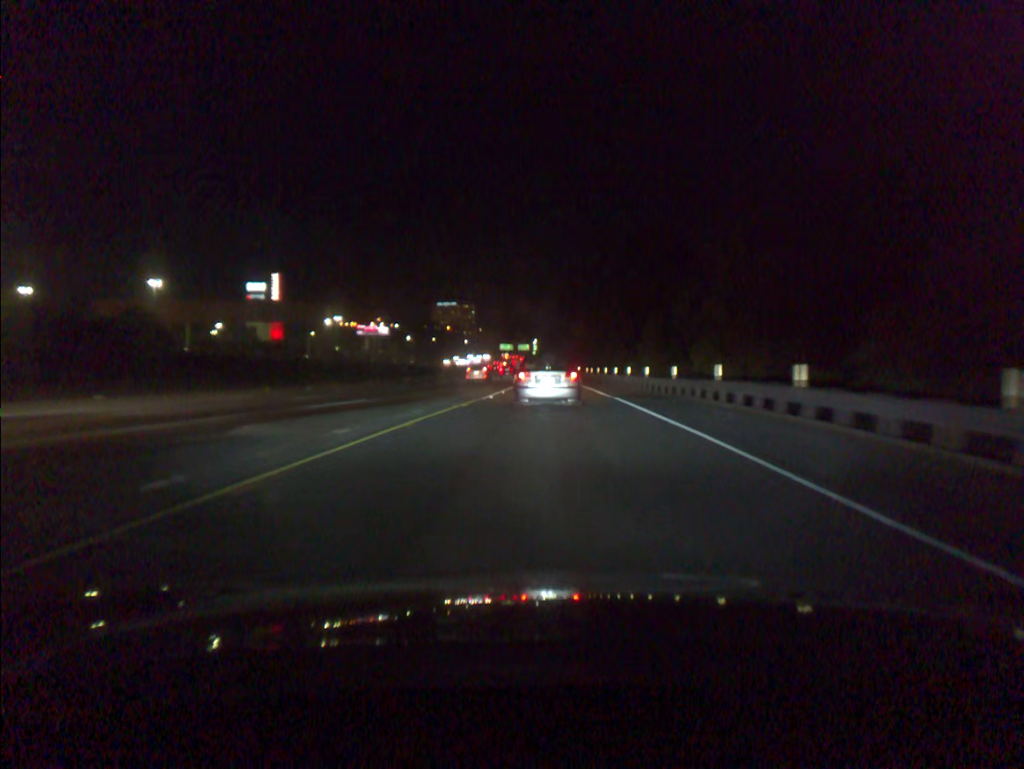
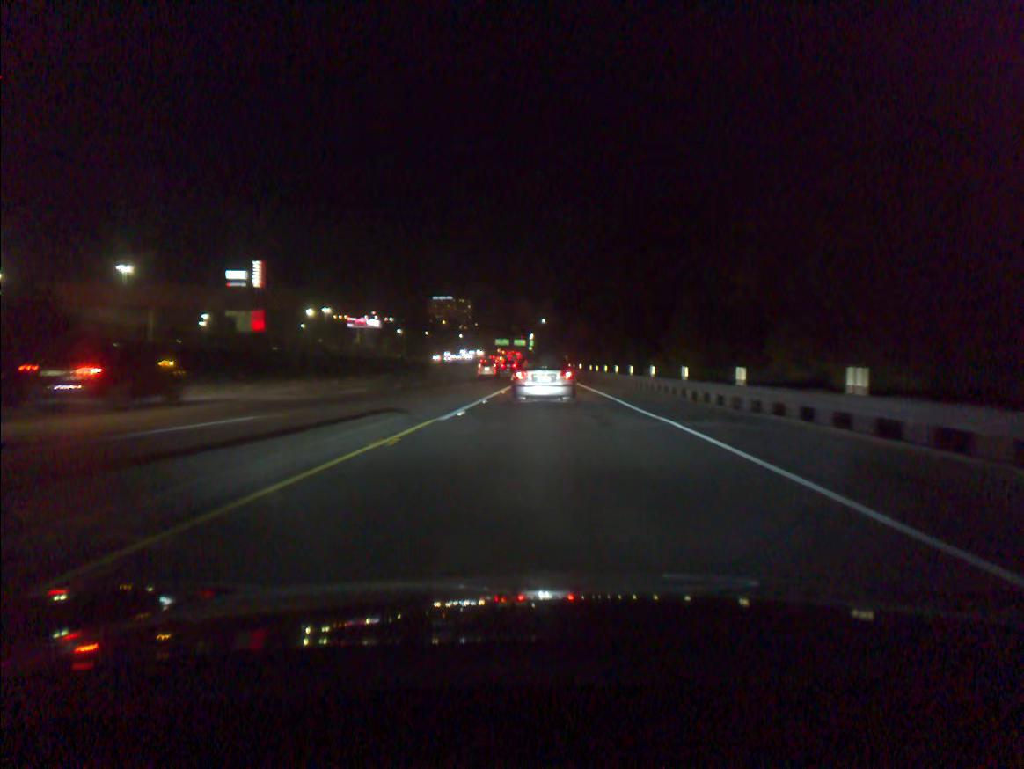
(+0.1, +10.7) m; +1°
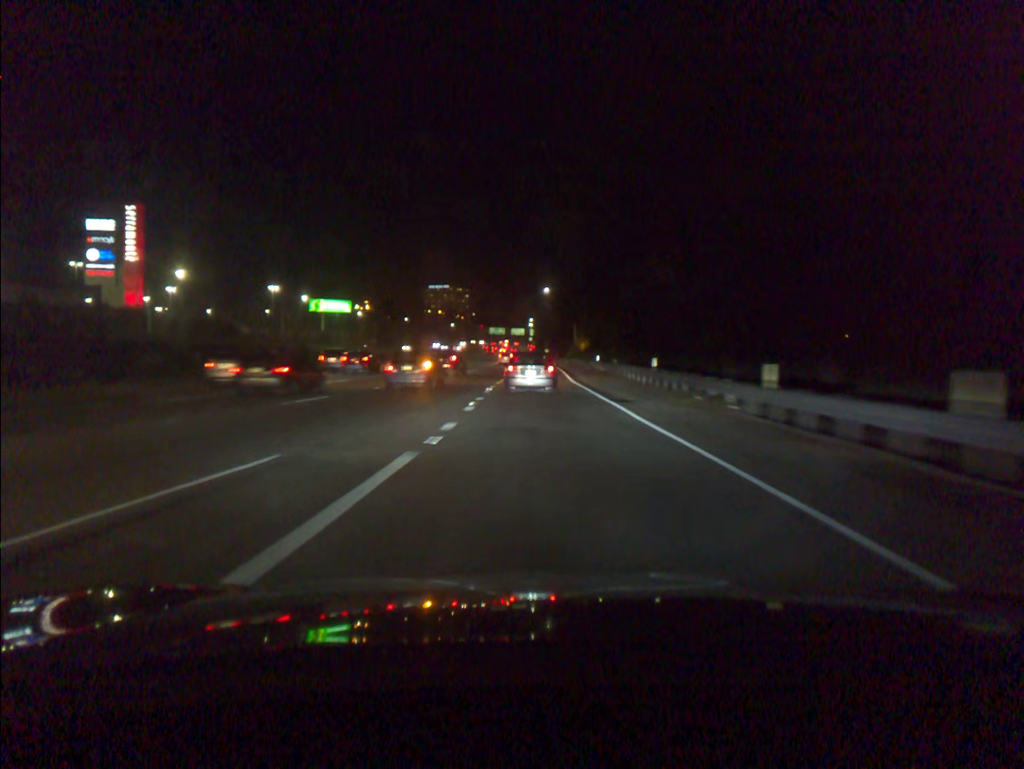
(+0.6, +58.4) m; 0°
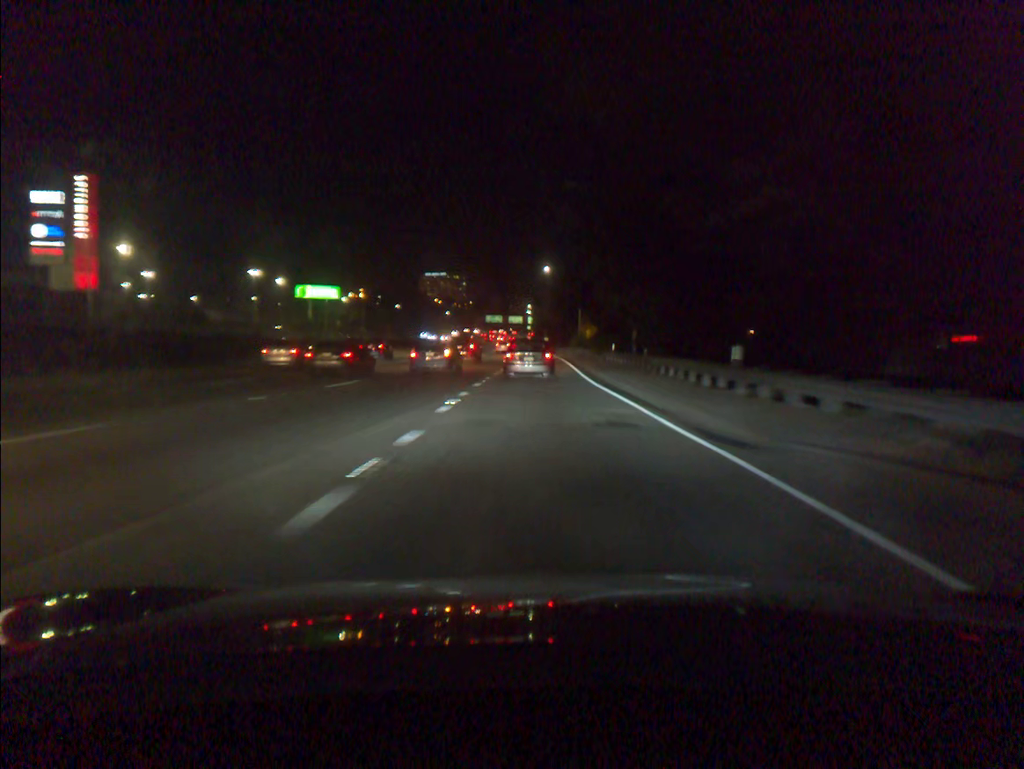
(0.0, +12.7) m; 0°
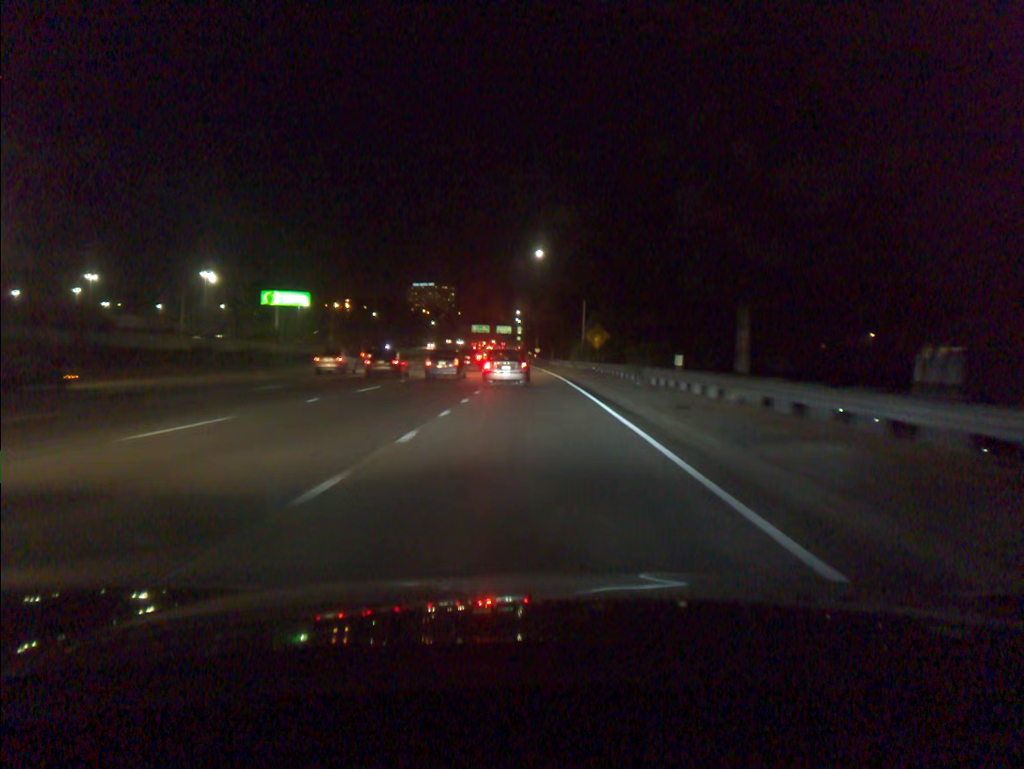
(+0.2, +25.3) m; +1°
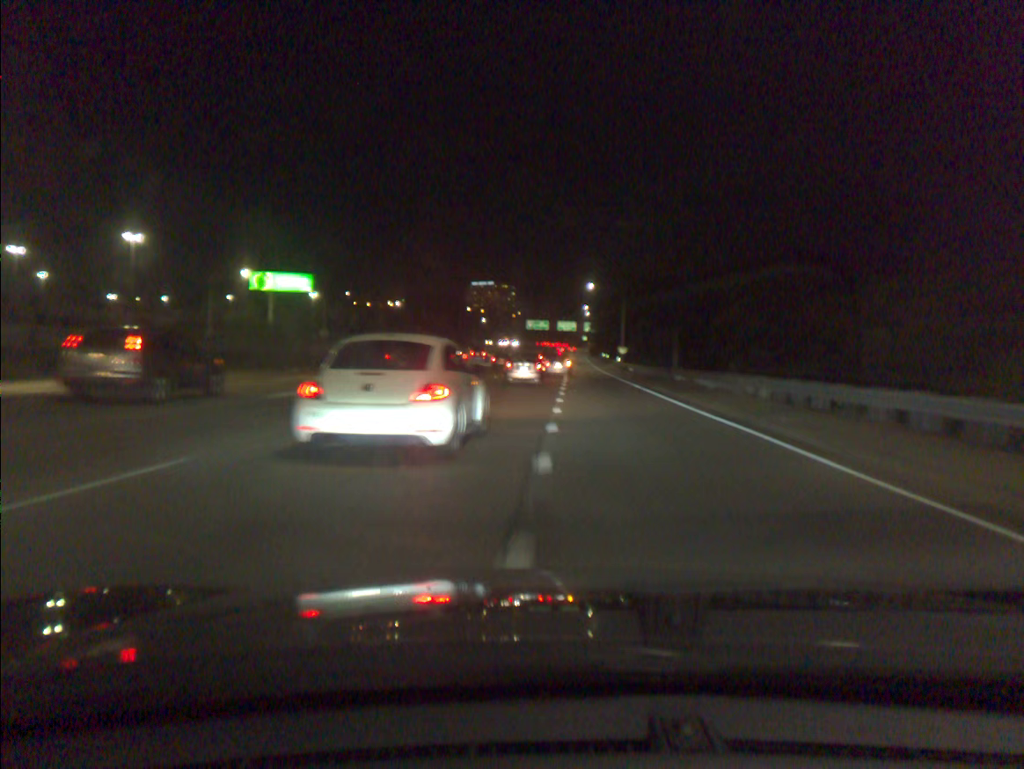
(-2.3, +65.1) m; -5°
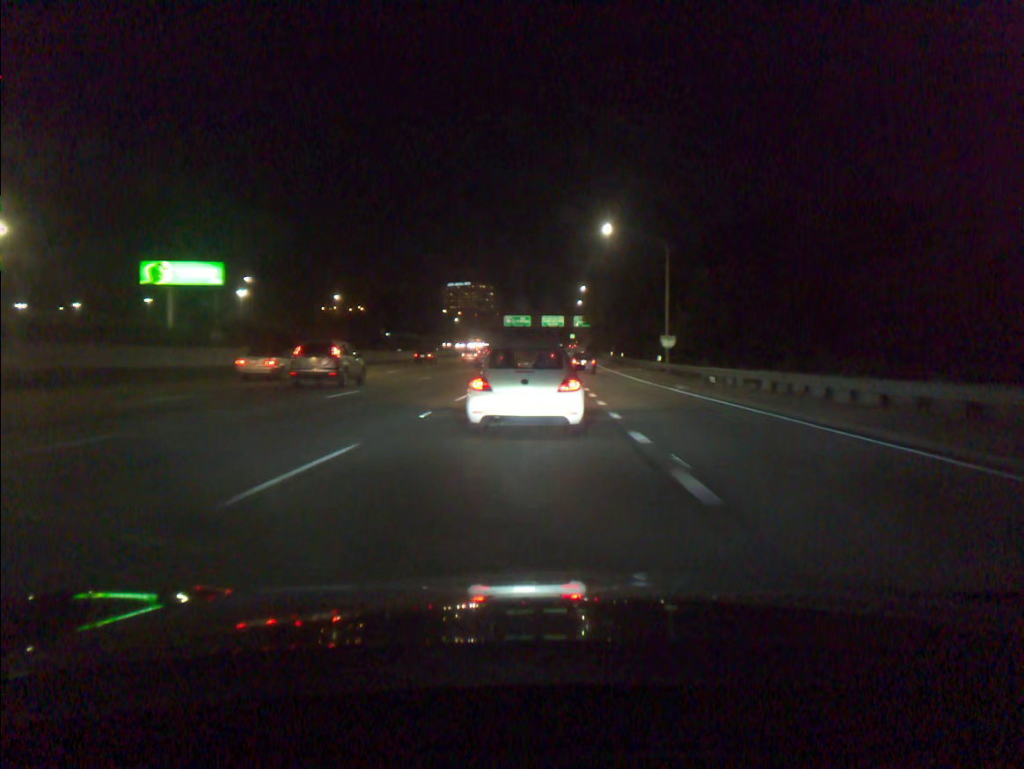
(+0.4, +41.9) m; +1°
